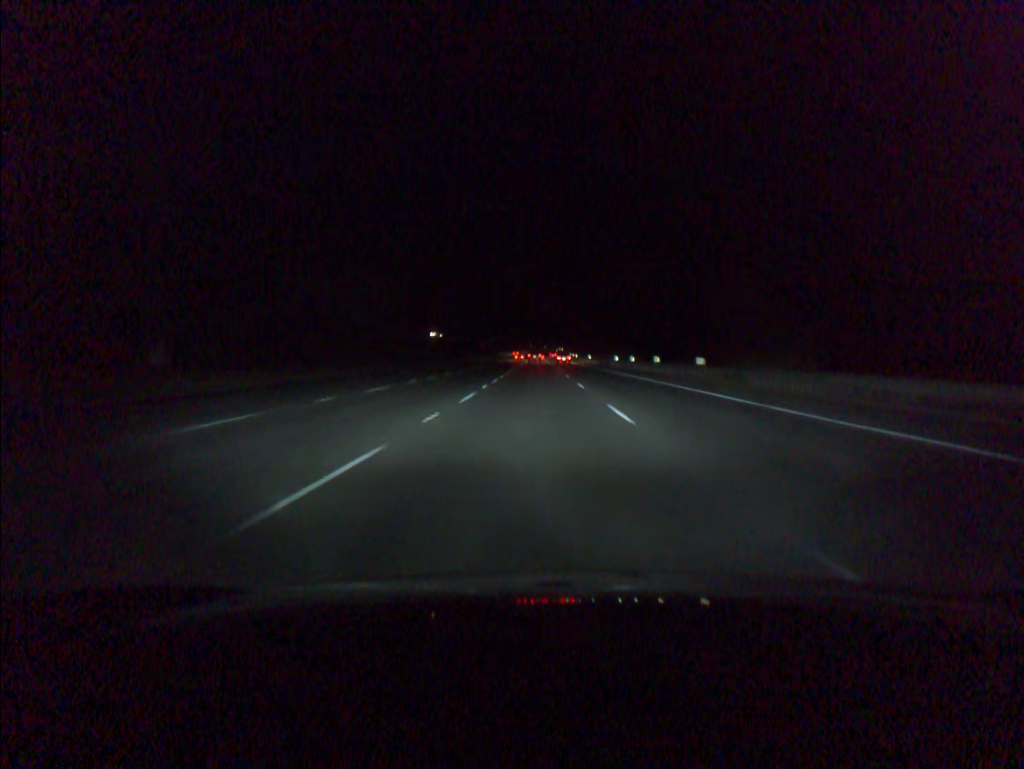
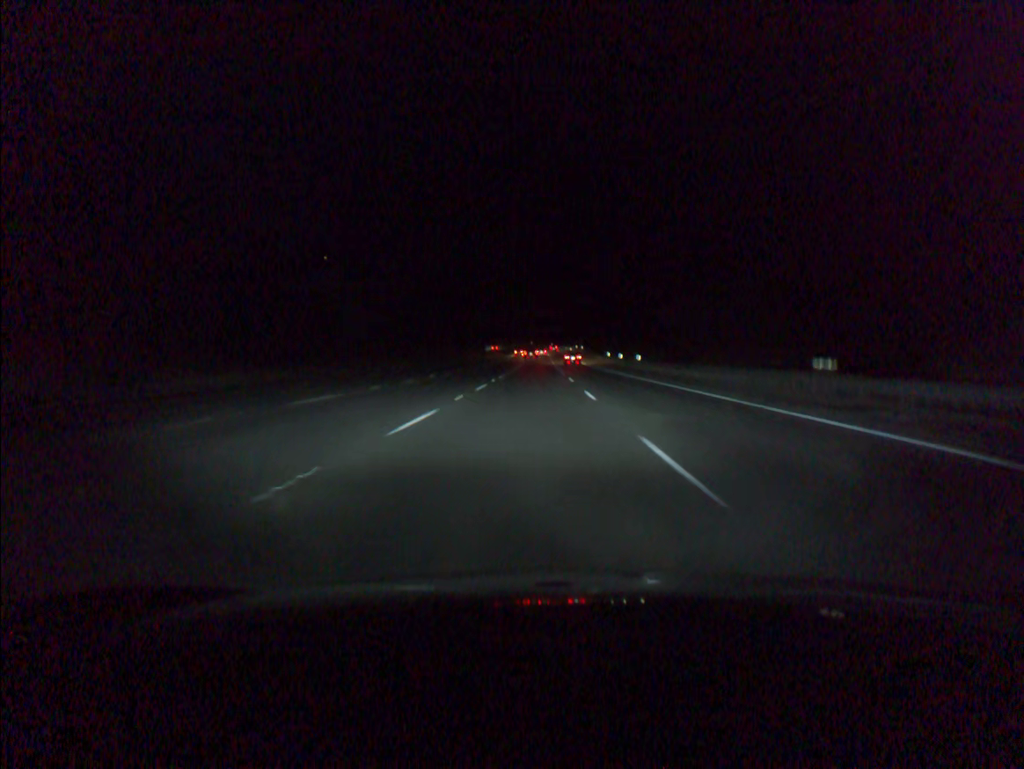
(-0.3, +109.9) m; 0°
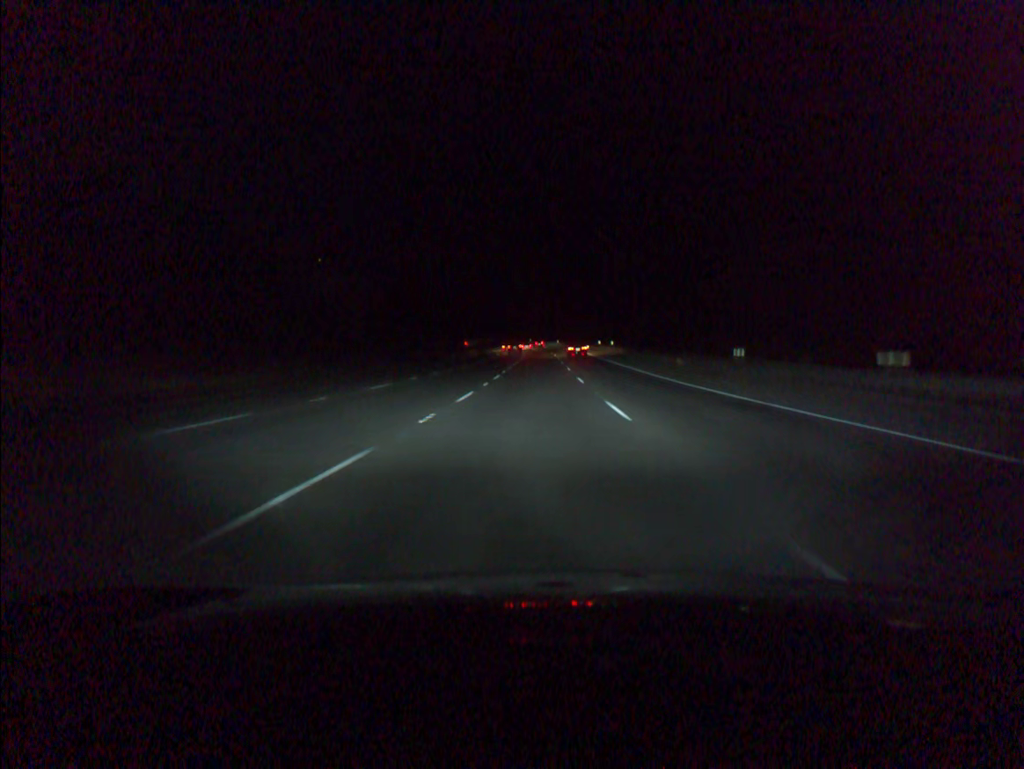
(-0.1, +65.3) m; 0°
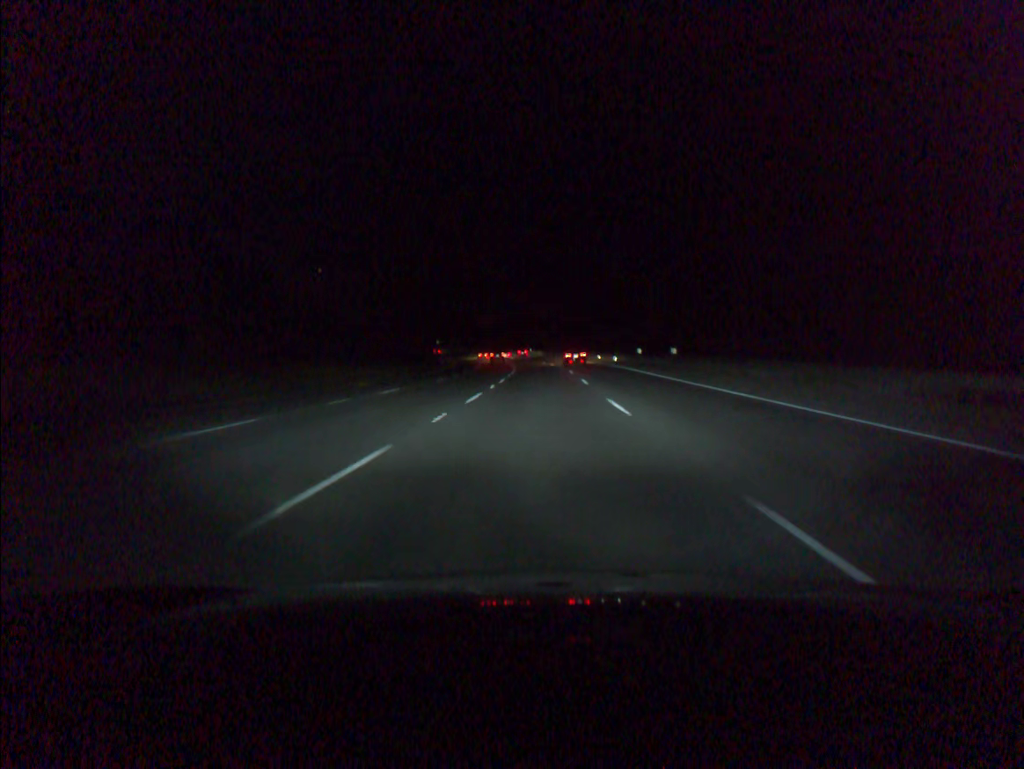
(-0.1, +43.1) m; 0°
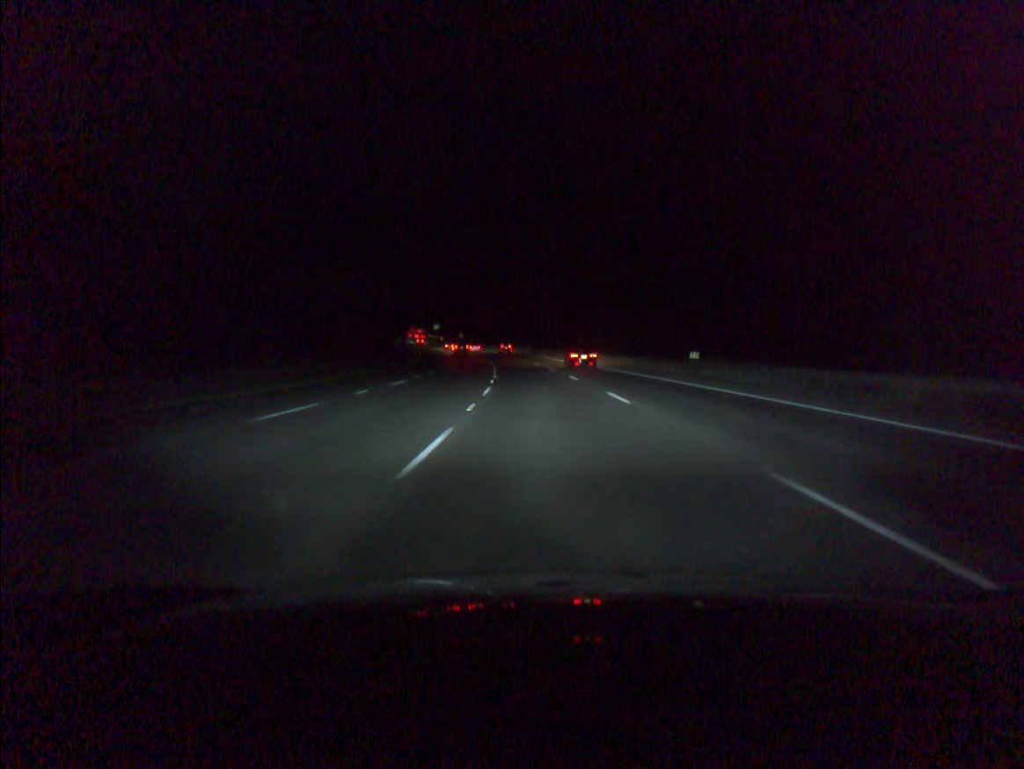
(-1.6, +85.6) m; -3°
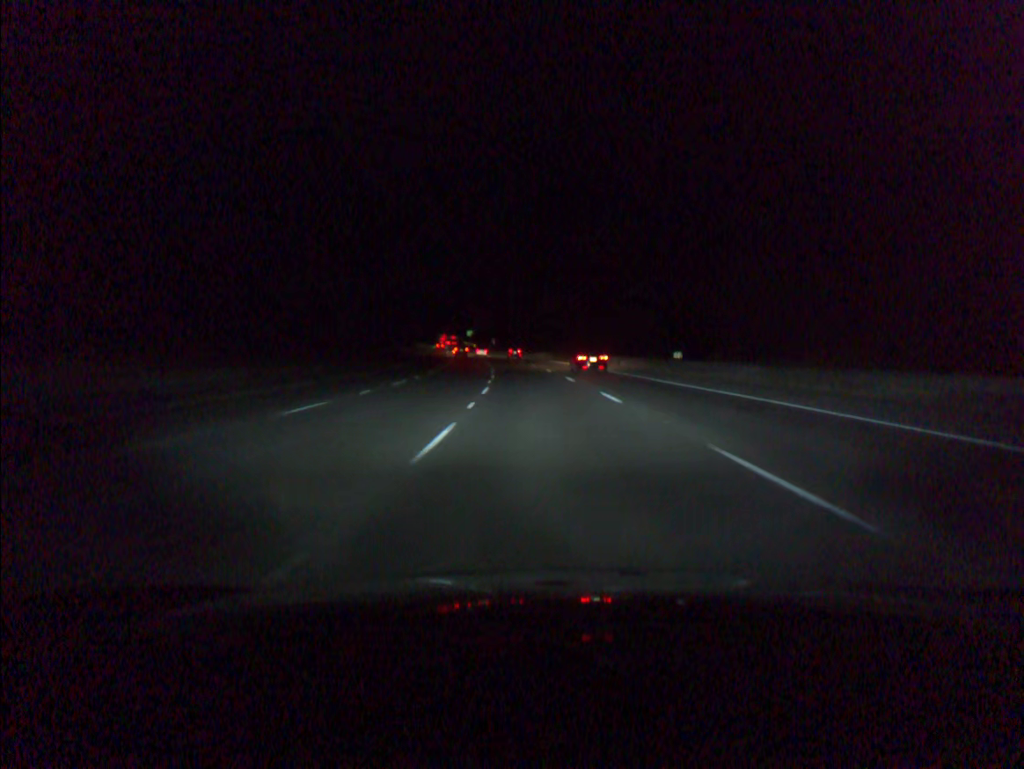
(-1.1, +42.3) m; -3°
